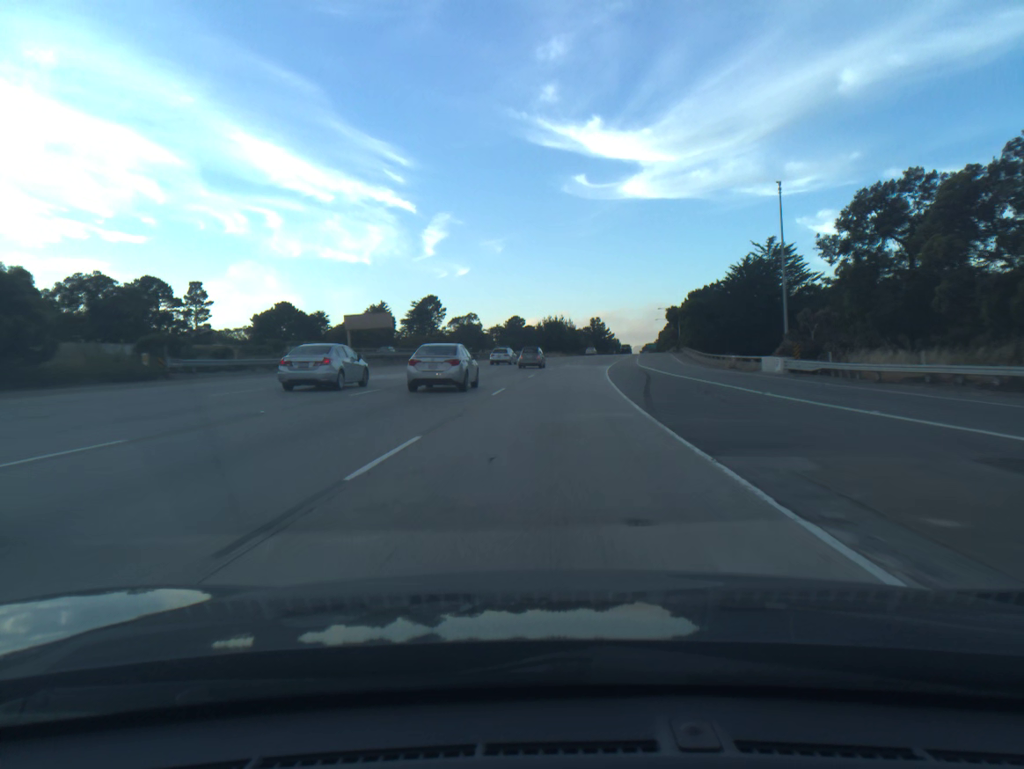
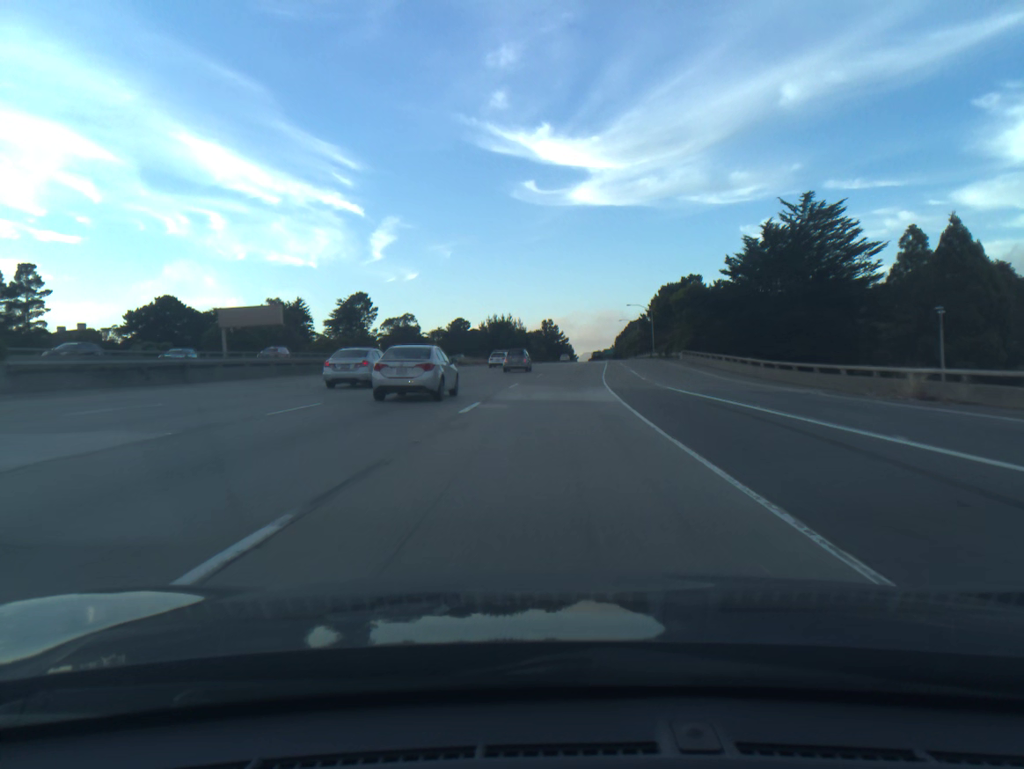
(+1.1, +34.5) m; +4°
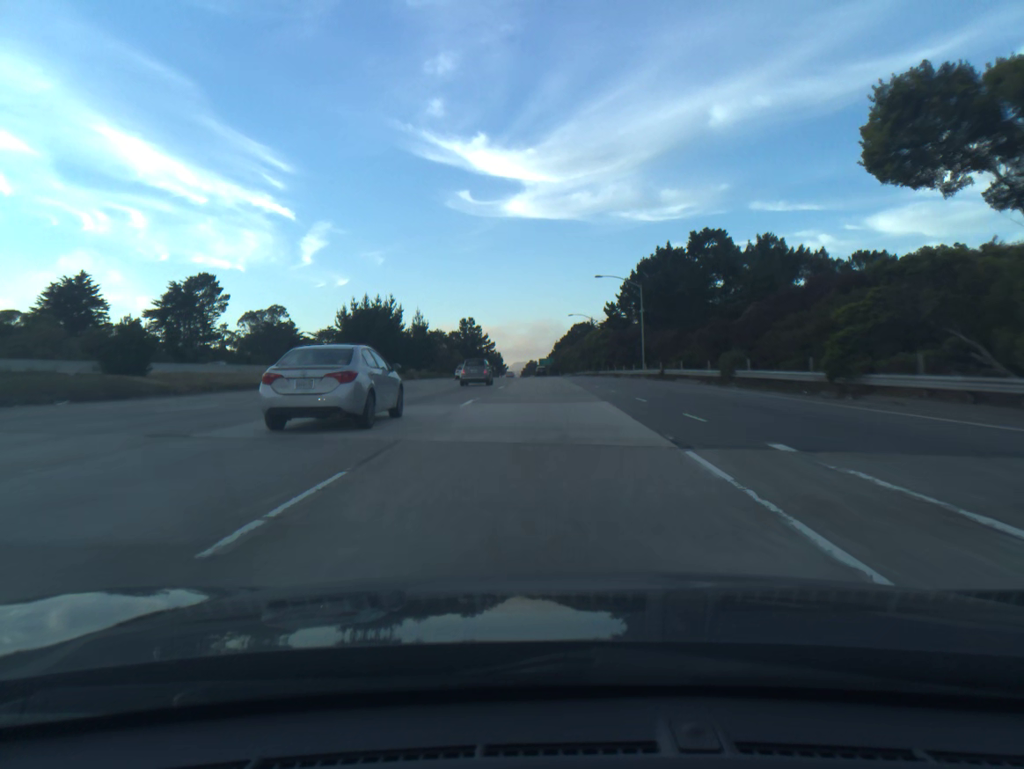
(+3.7, +68.7) m; +5°
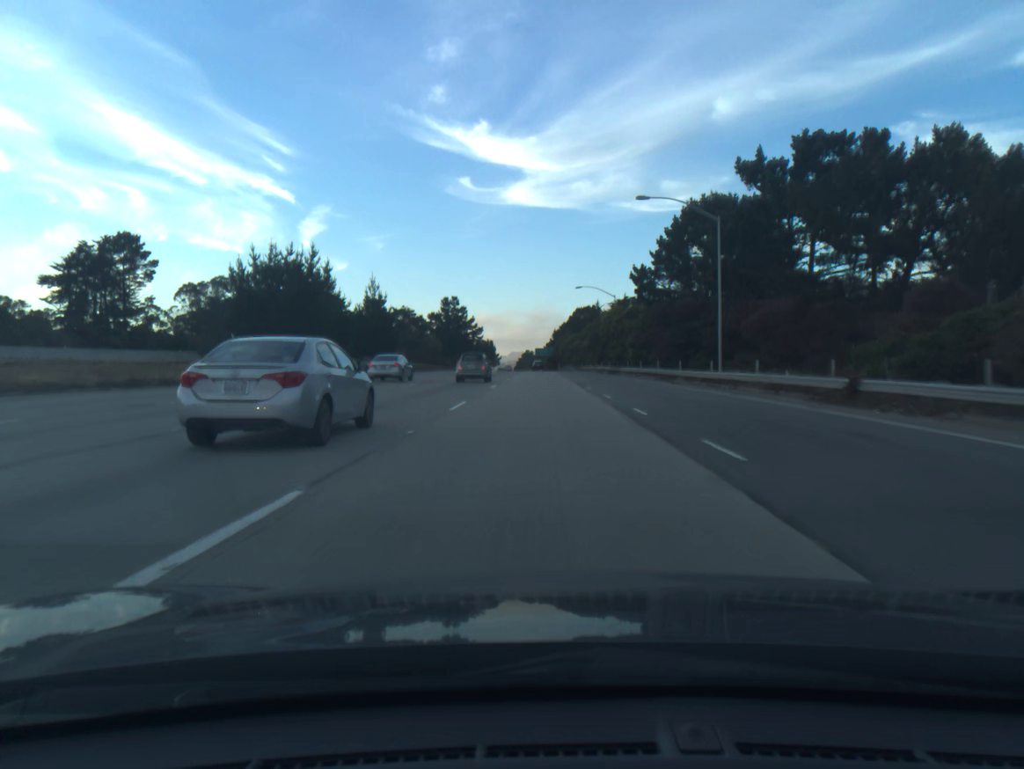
(+0.1, +34.3) m; 0°
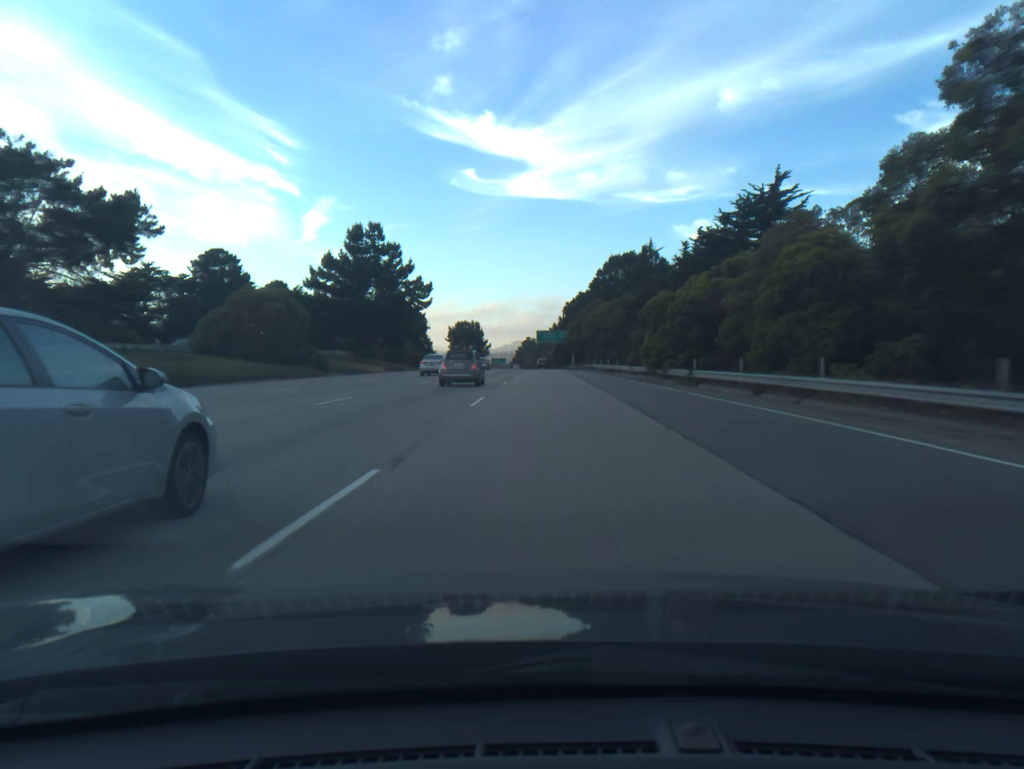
(-0.4, +86.5) m; 0°
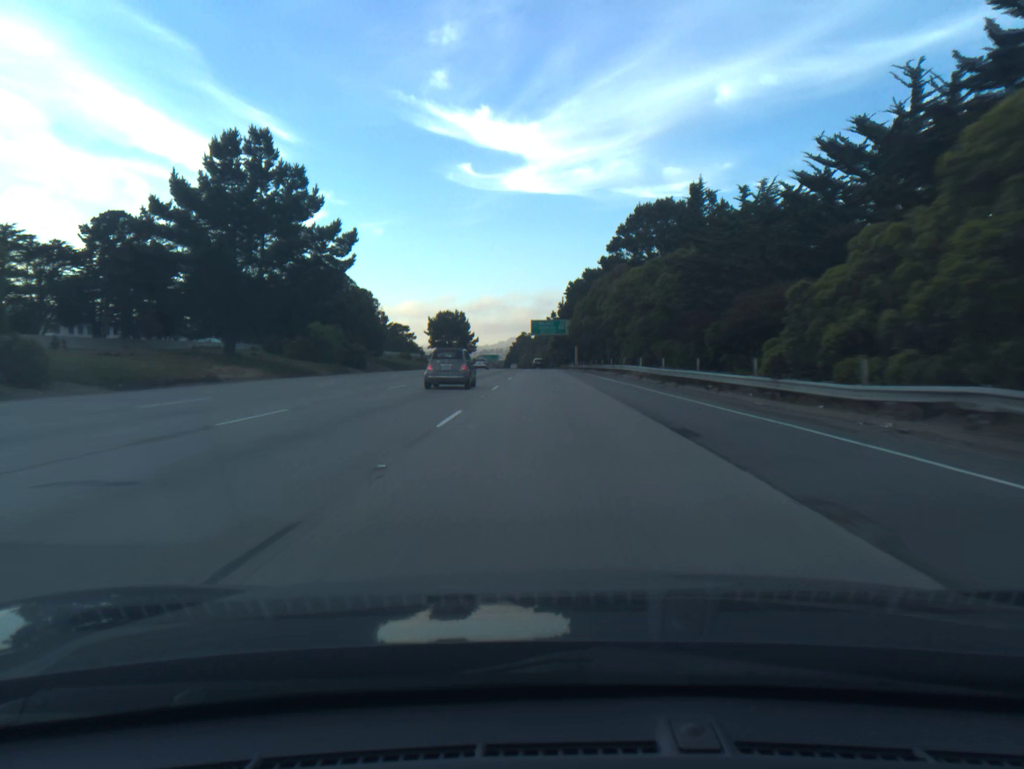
(+0.1, +34.9) m; 0°
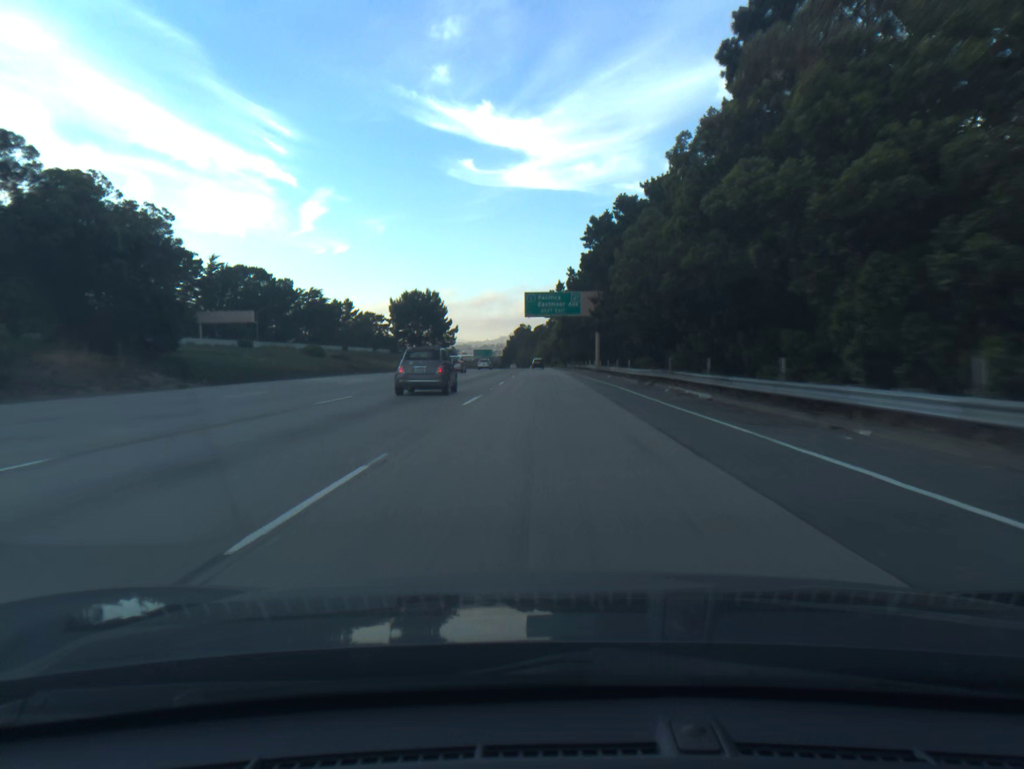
(+0.1, +51.9) m; 0°
